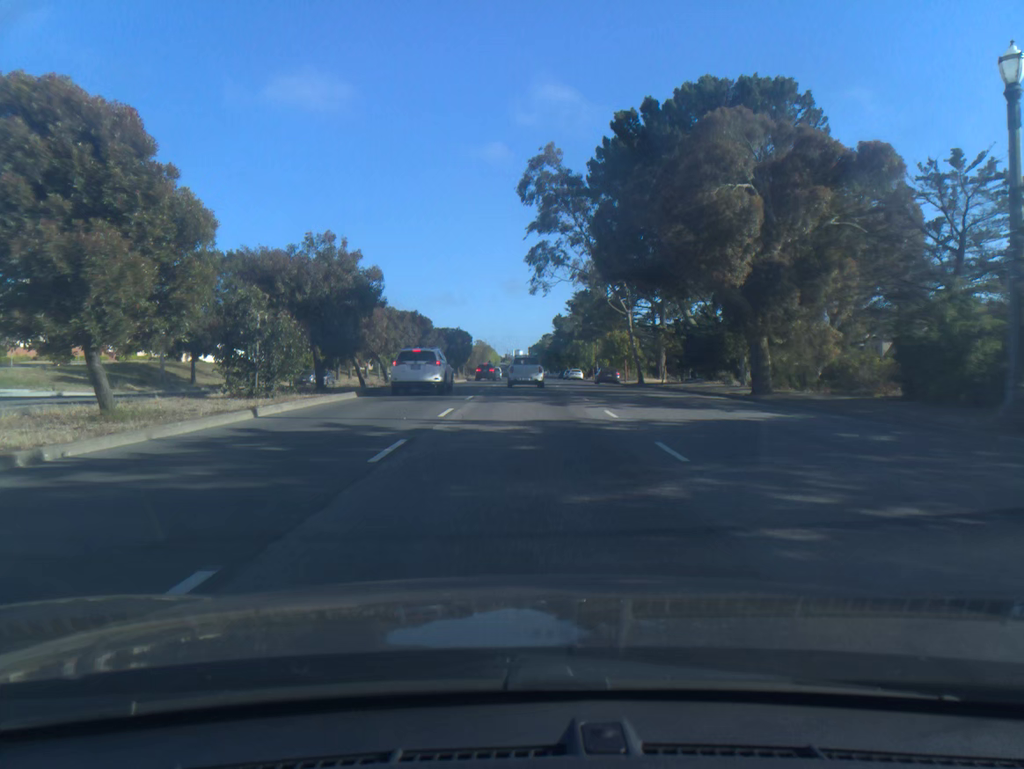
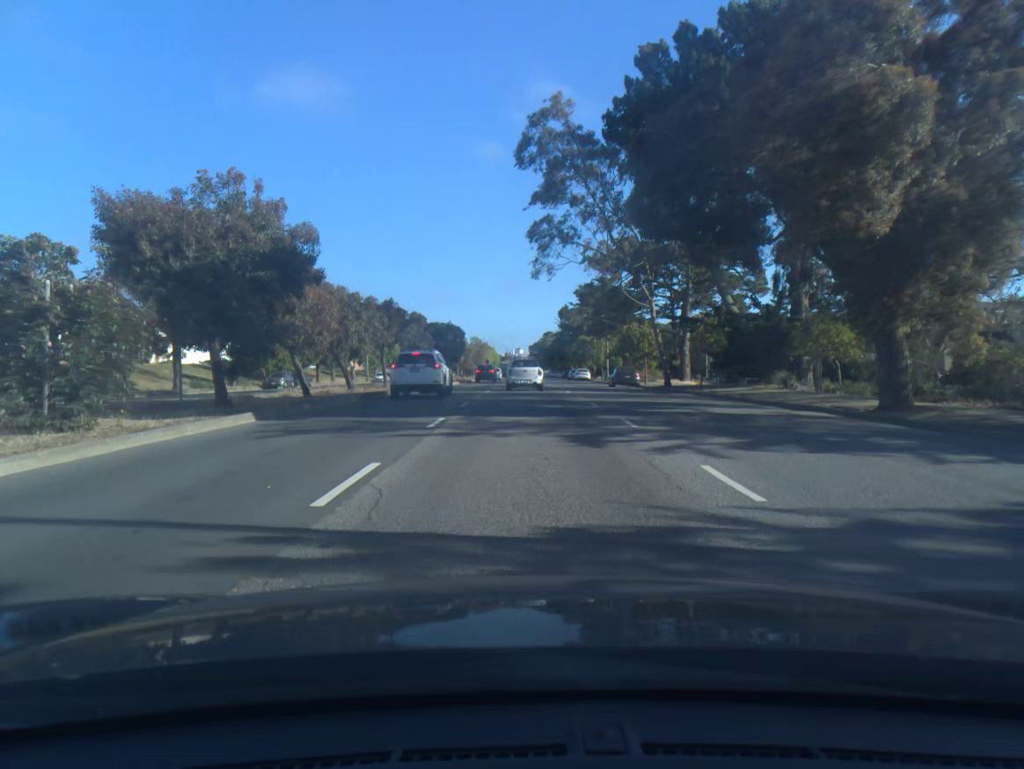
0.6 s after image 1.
(0.0, +9.9) m; 0°
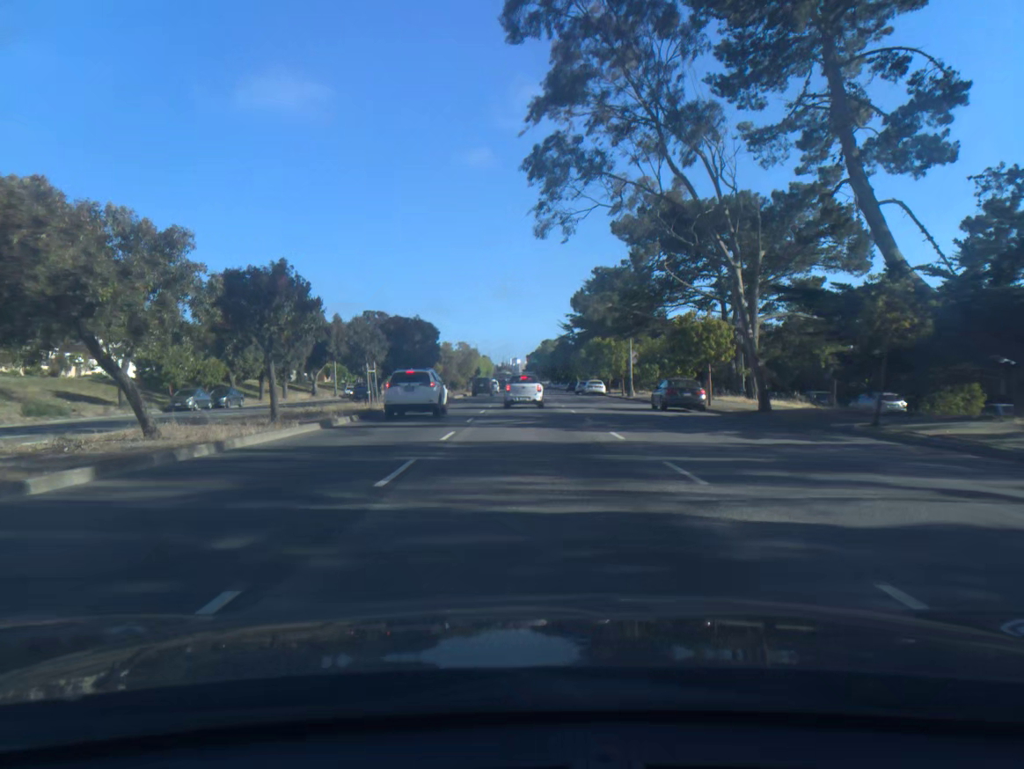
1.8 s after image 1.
(0.0, +19.0) m; 0°
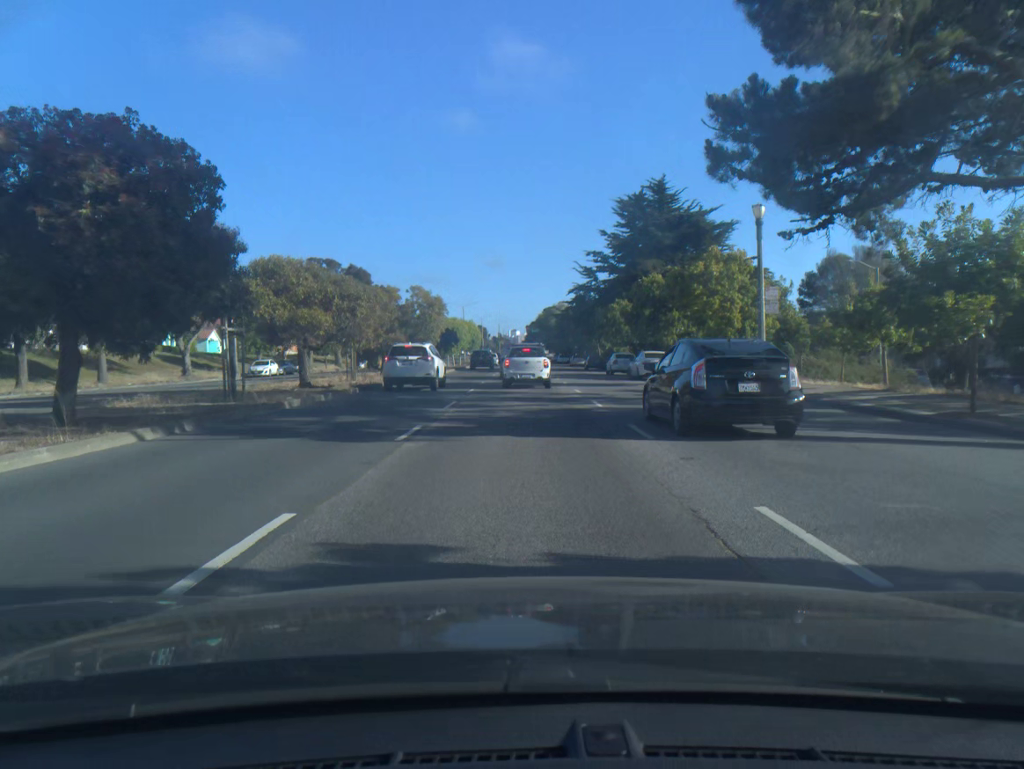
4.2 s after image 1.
(+0.1, +34.1) m; 0°
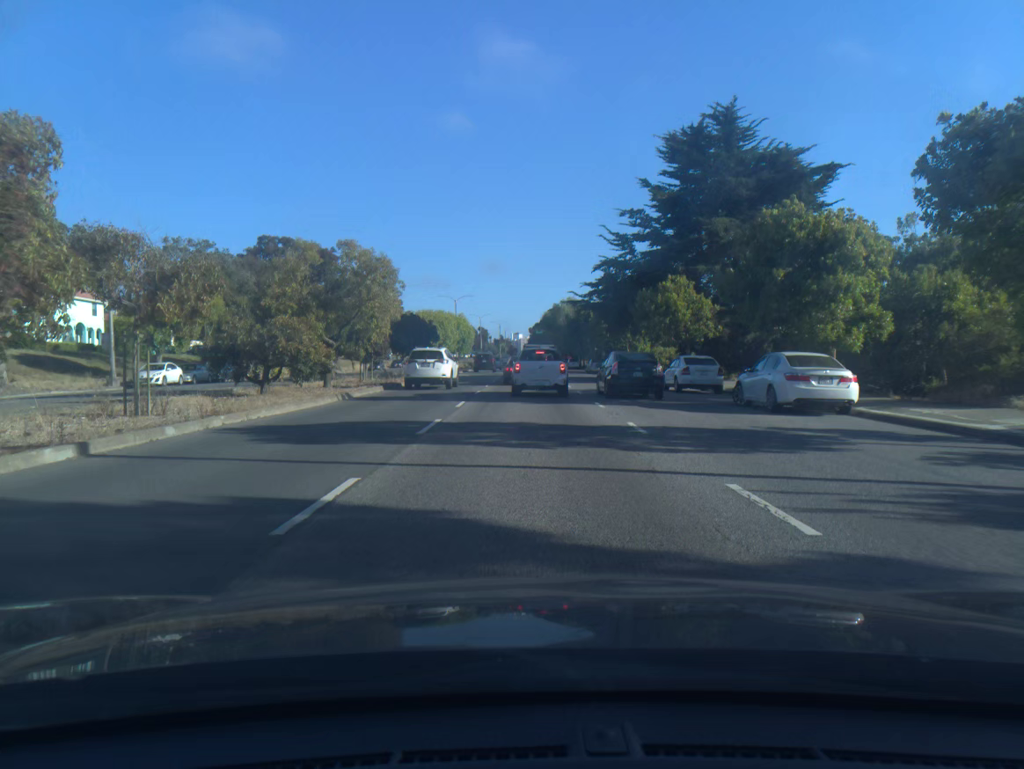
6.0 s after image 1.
(0.0, +20.7) m; 0°
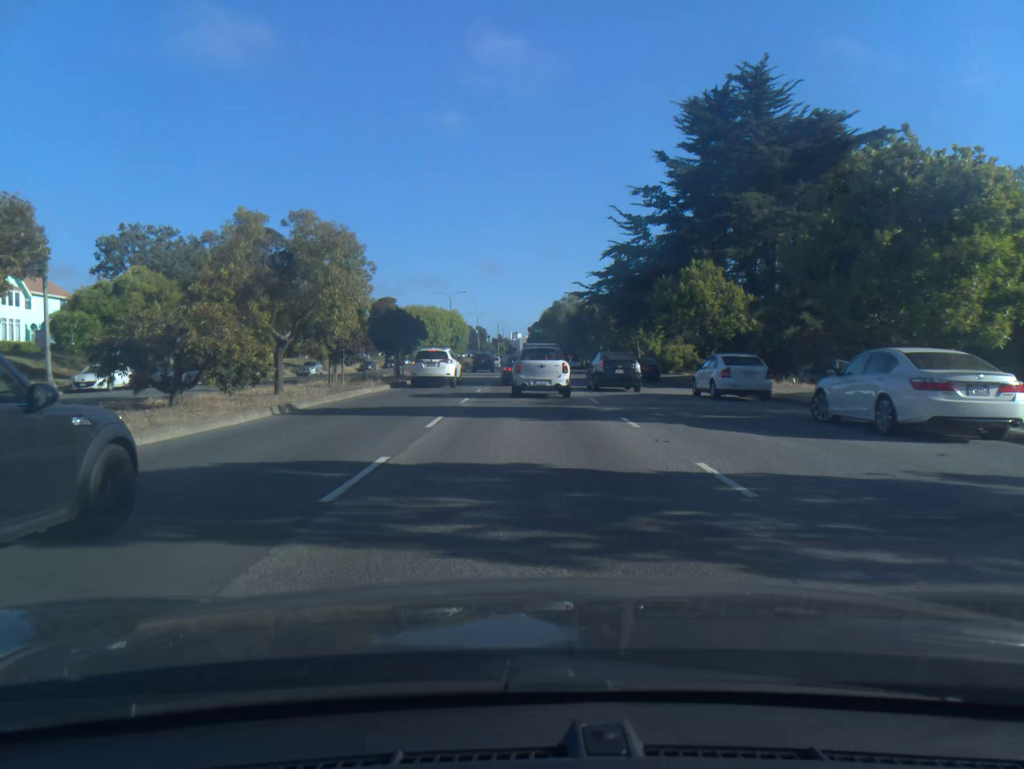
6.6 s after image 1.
(0.0, +6.0) m; 0°
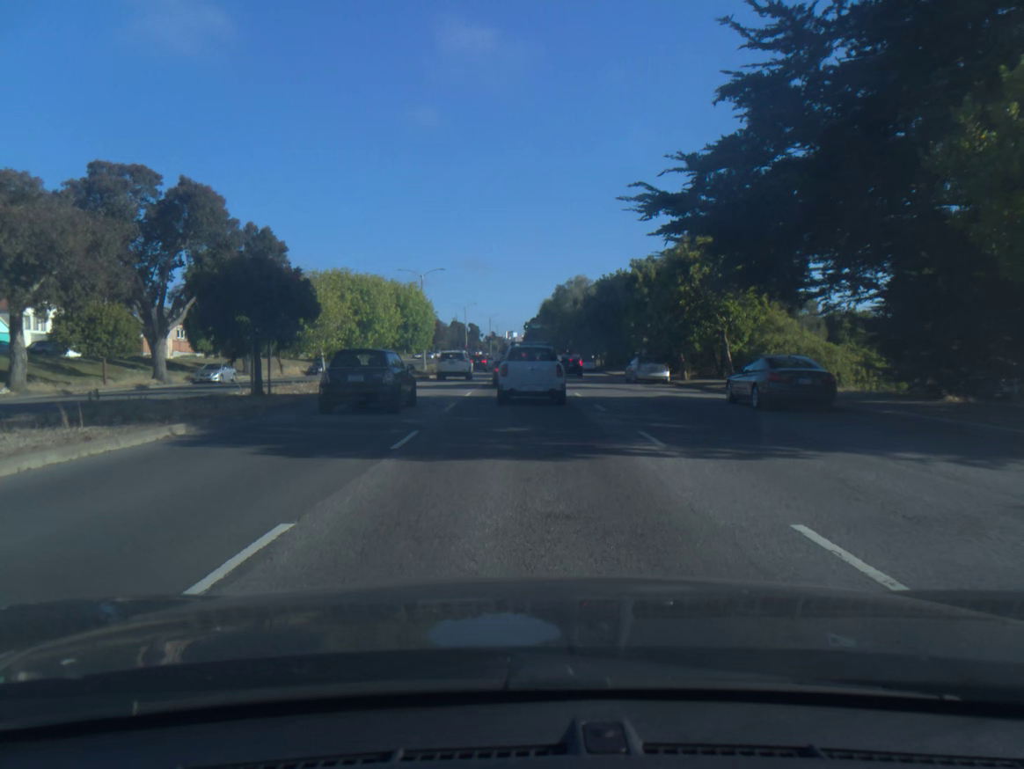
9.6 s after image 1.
(0.0, +24.9) m; 0°
